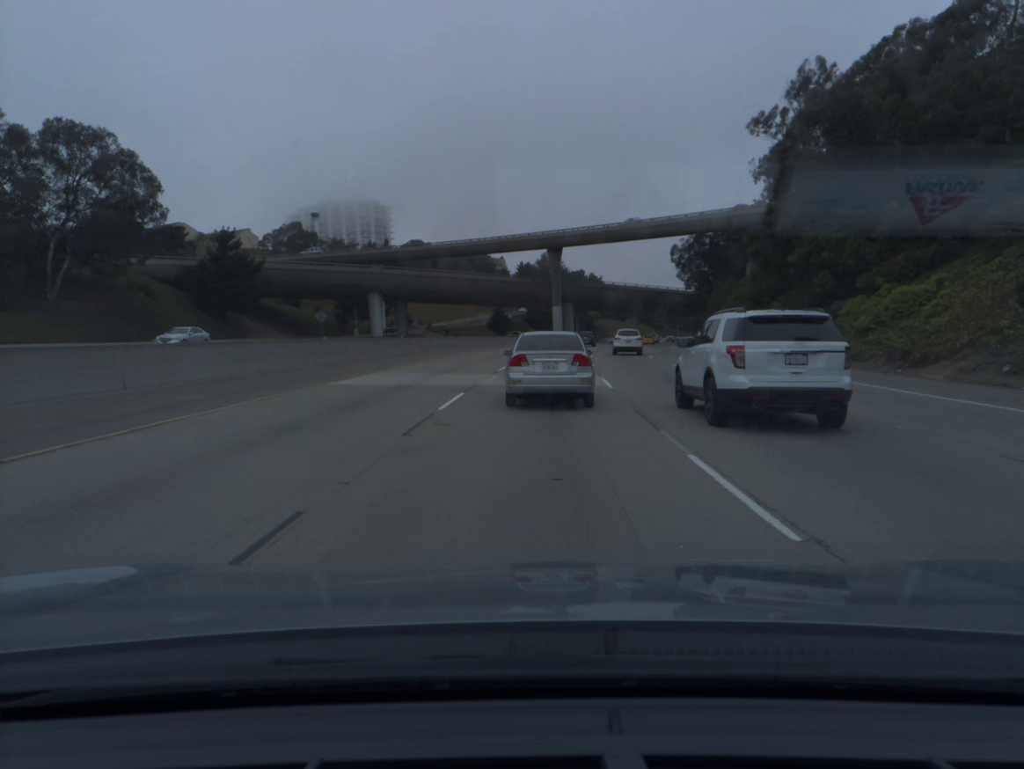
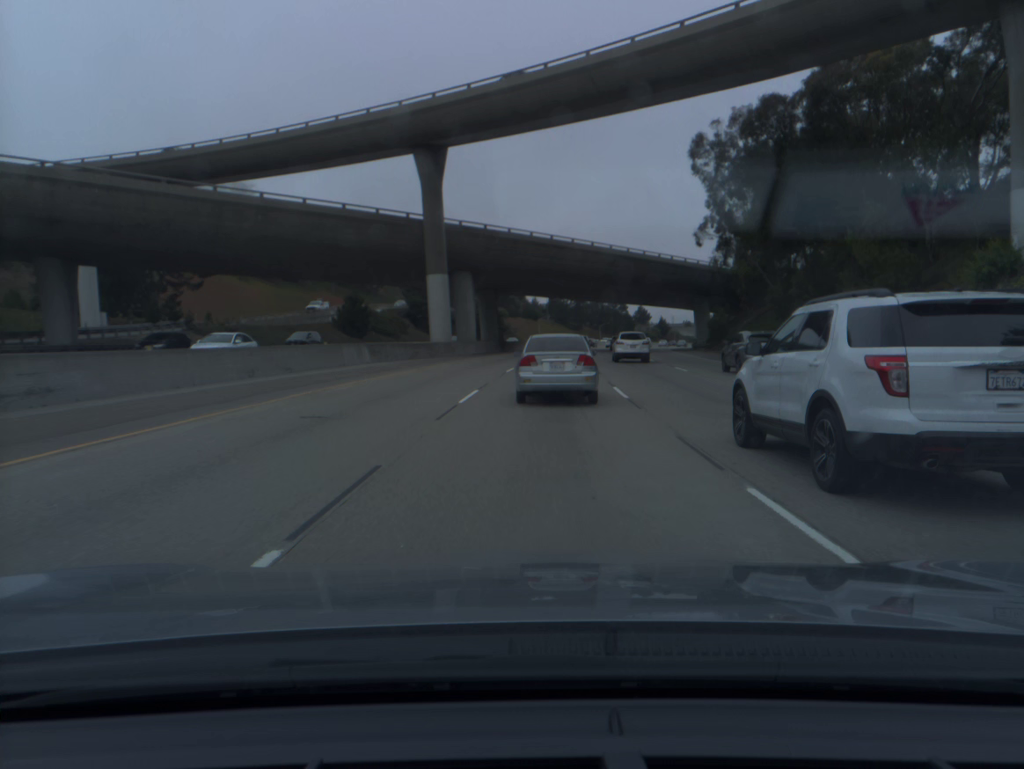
(+4.6, +71.1) m; +7°
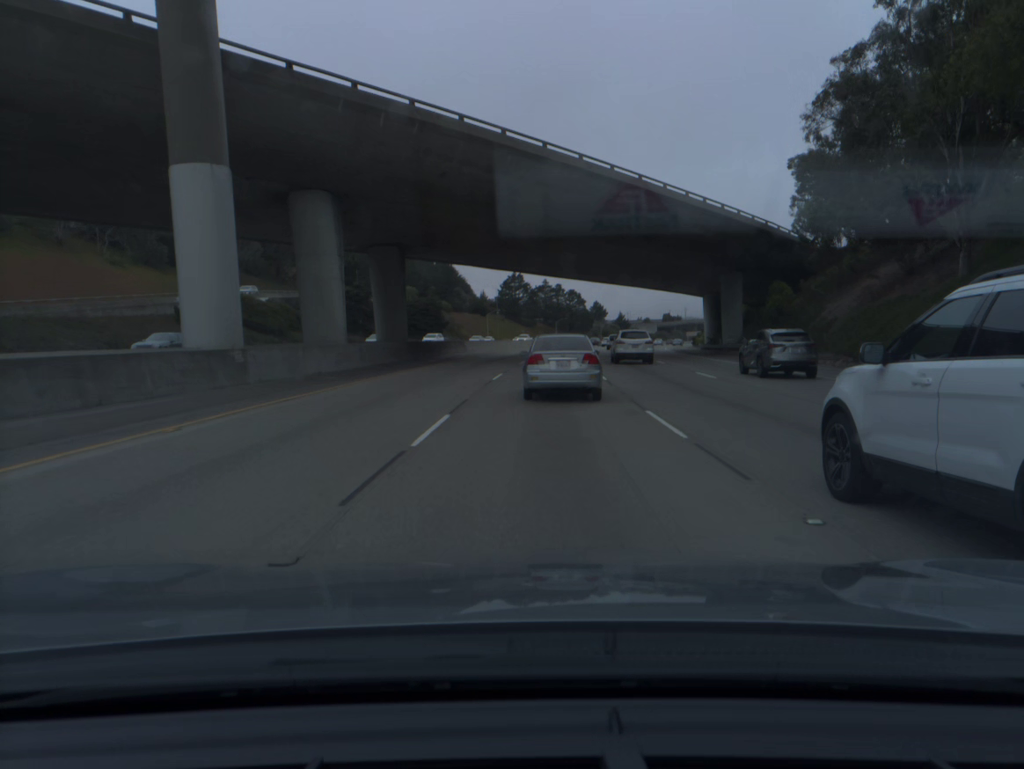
(+1.1, +35.6) m; +4°
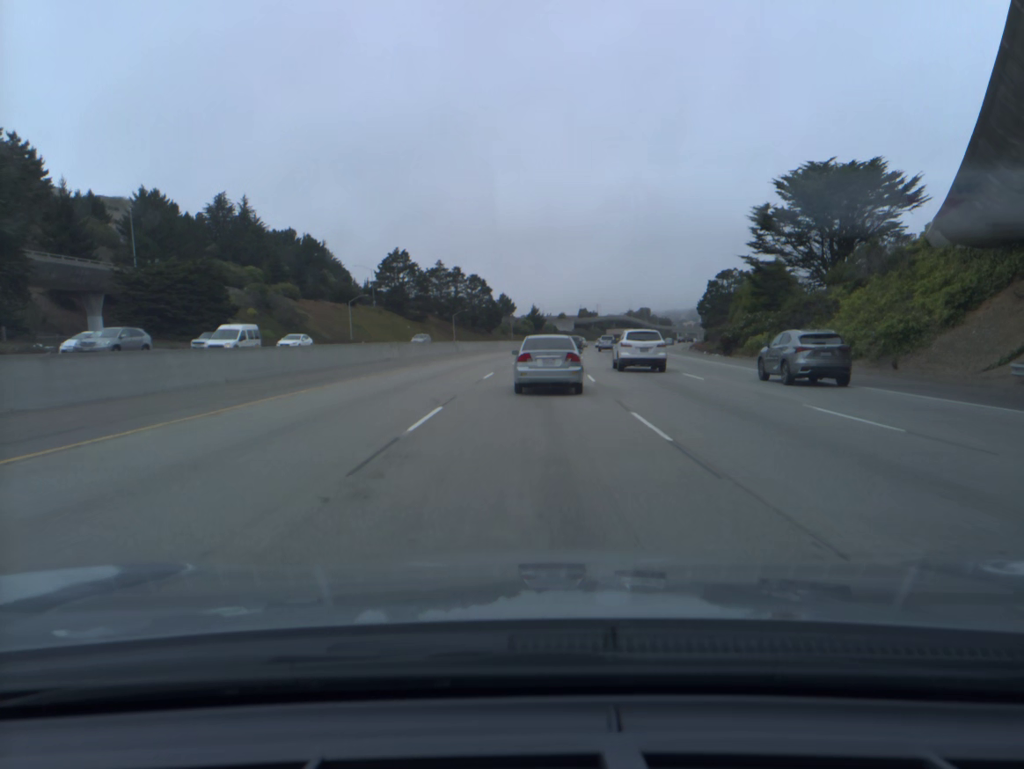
(+4.4, +70.9) m; +7°
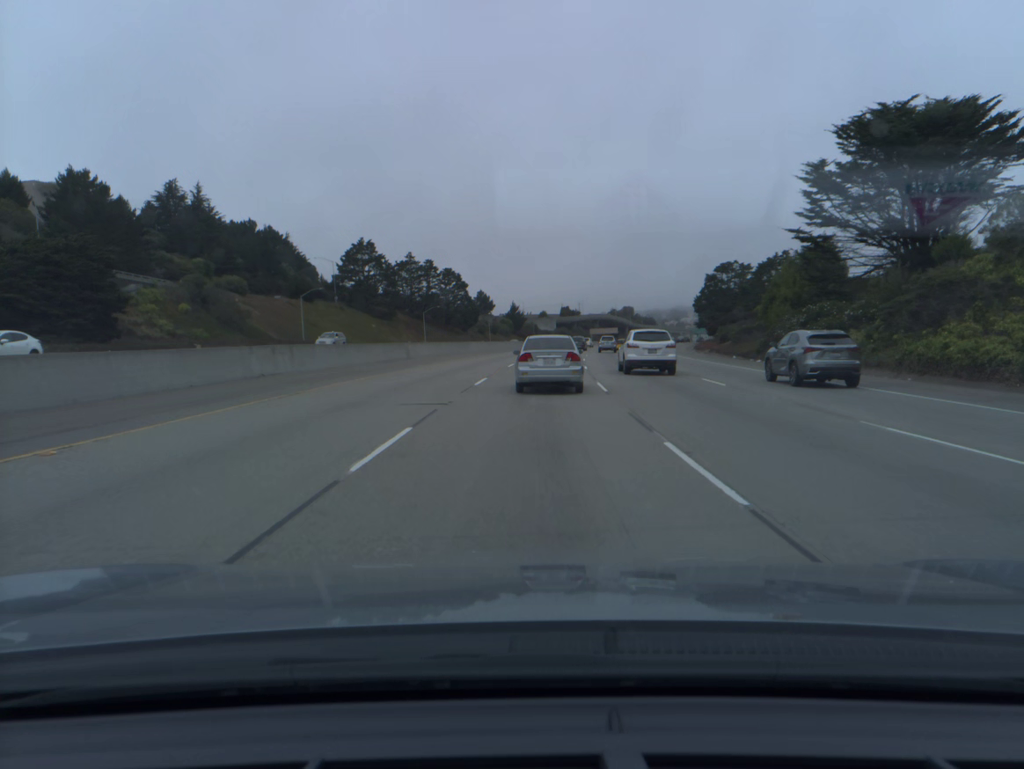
(+0.2, +17.9) m; +1°
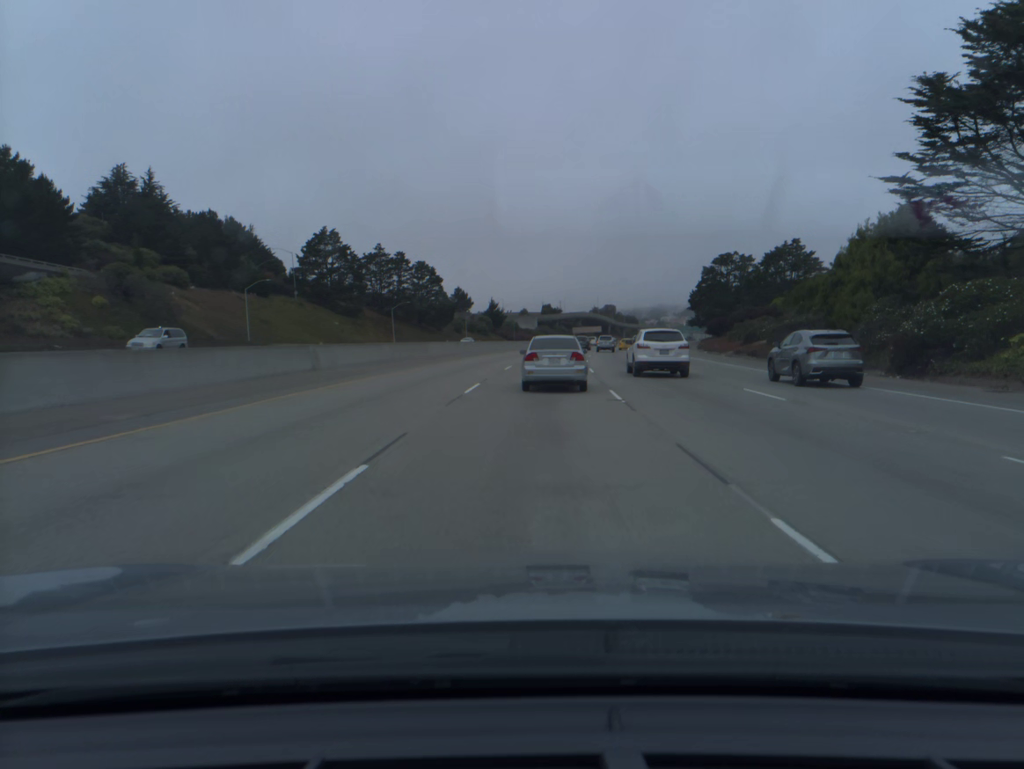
(+0.2, +18.0) m; +1°
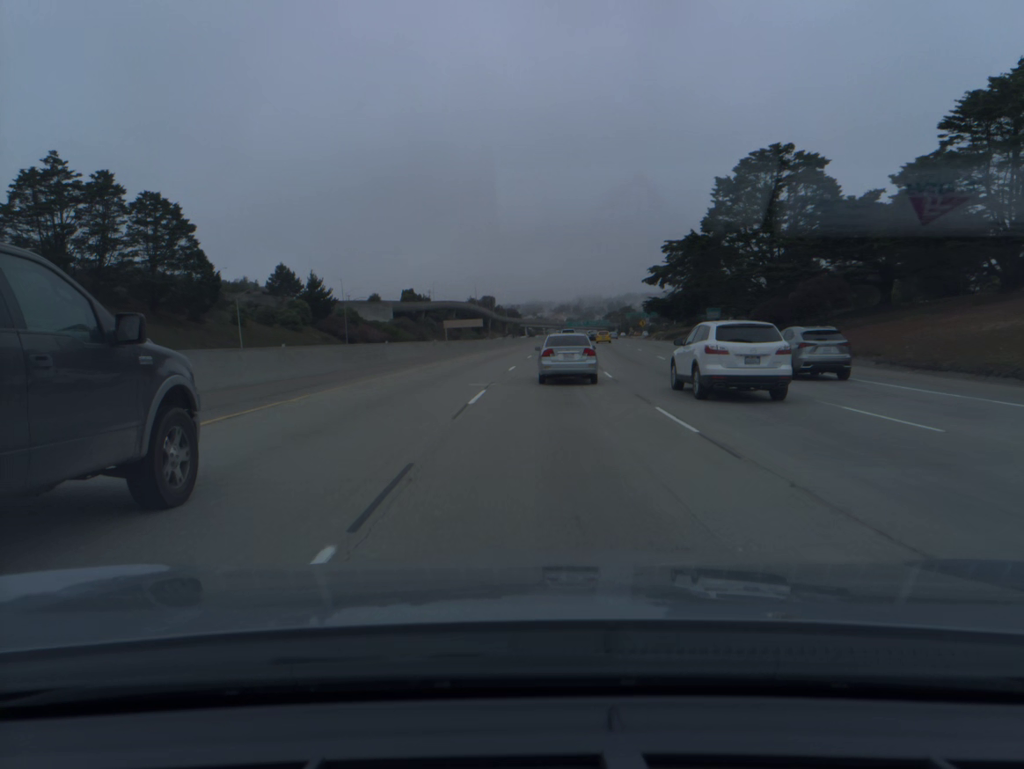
(+6.6, +90.7) m; +9°
